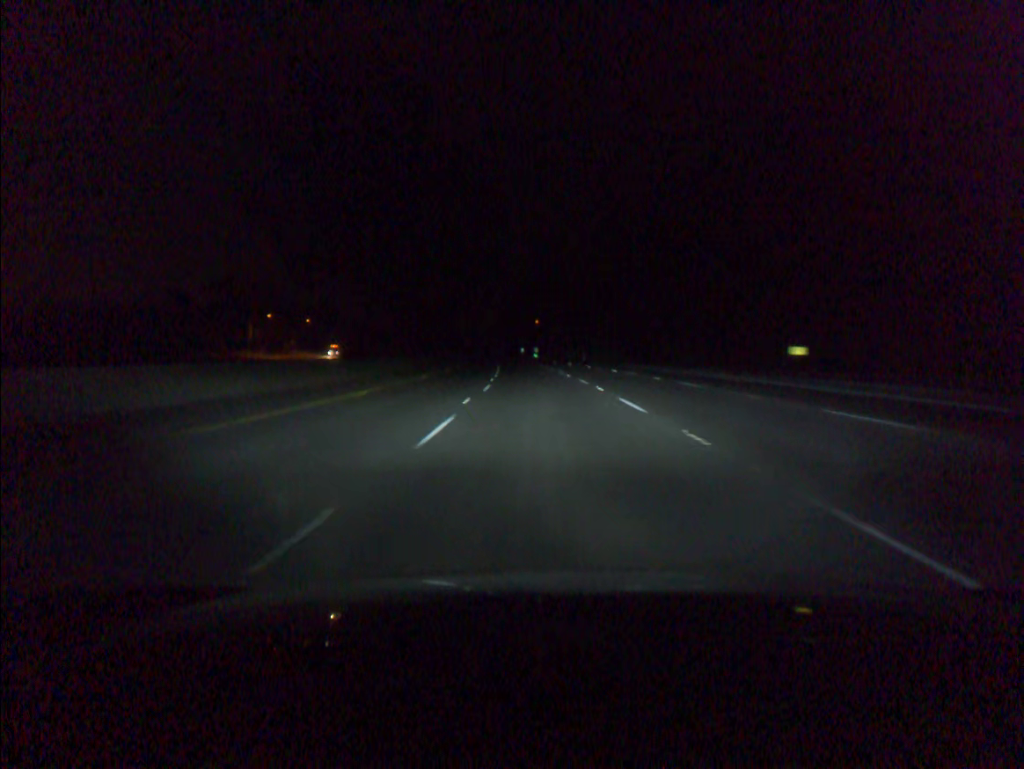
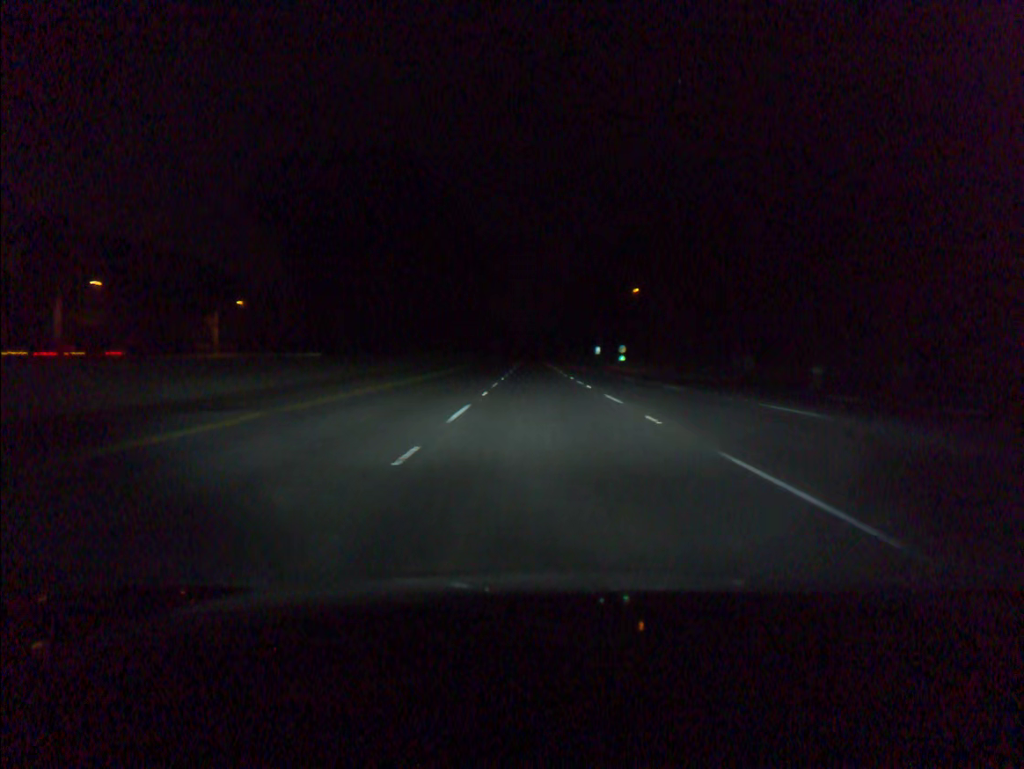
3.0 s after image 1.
(-4.4, +98.1) m; -5°
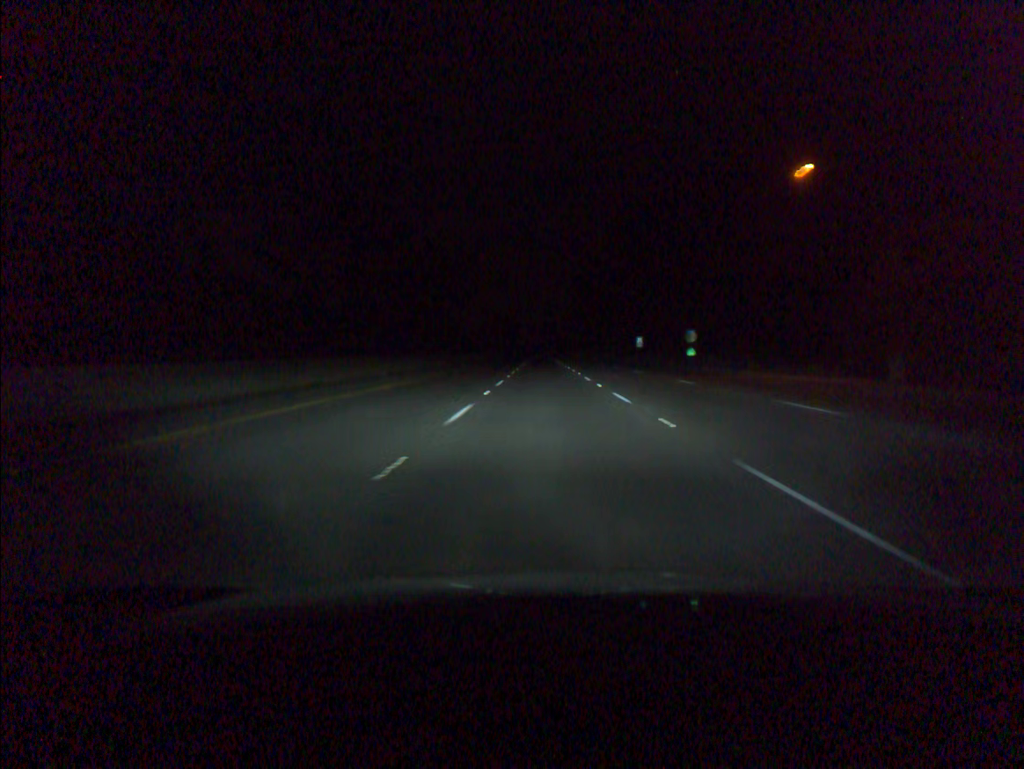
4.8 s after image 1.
(-0.6, +58.9) m; -1°
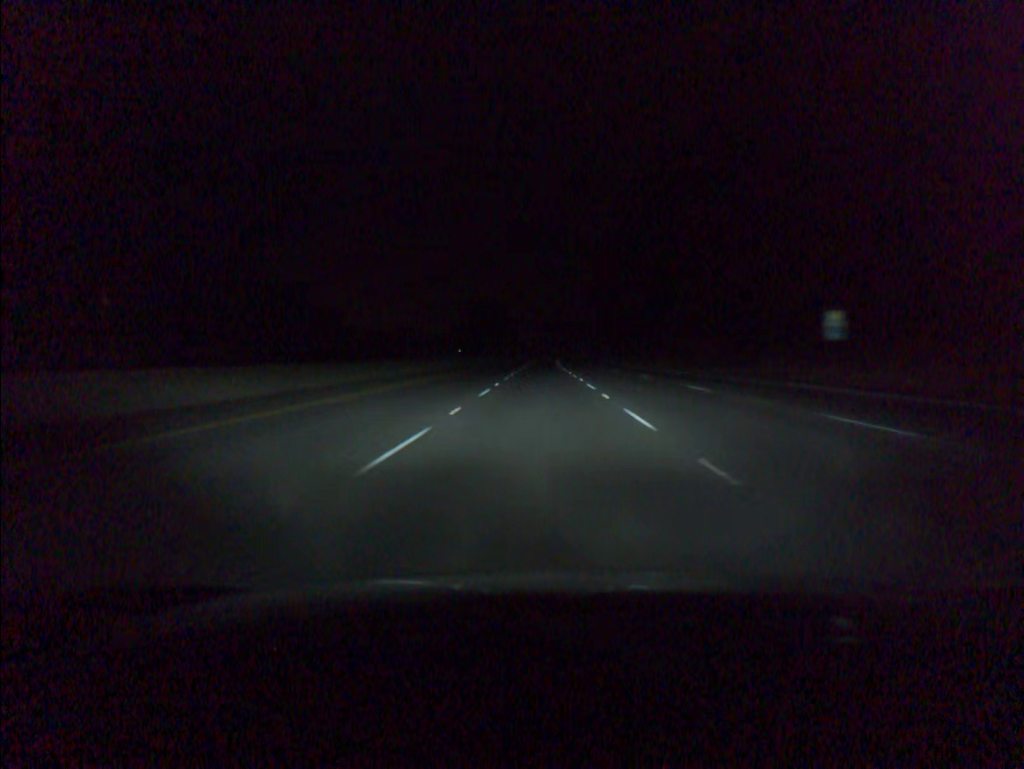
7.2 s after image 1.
(0.0, +78.6) m; 0°
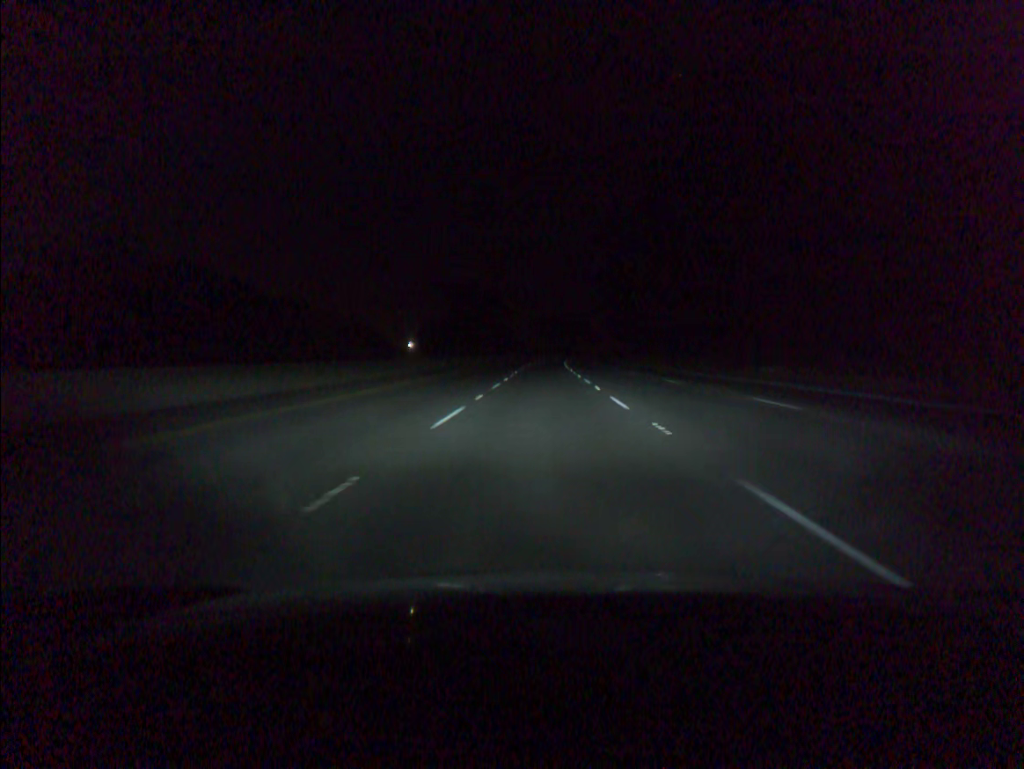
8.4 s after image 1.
(-0.1, +39.2) m; 0°
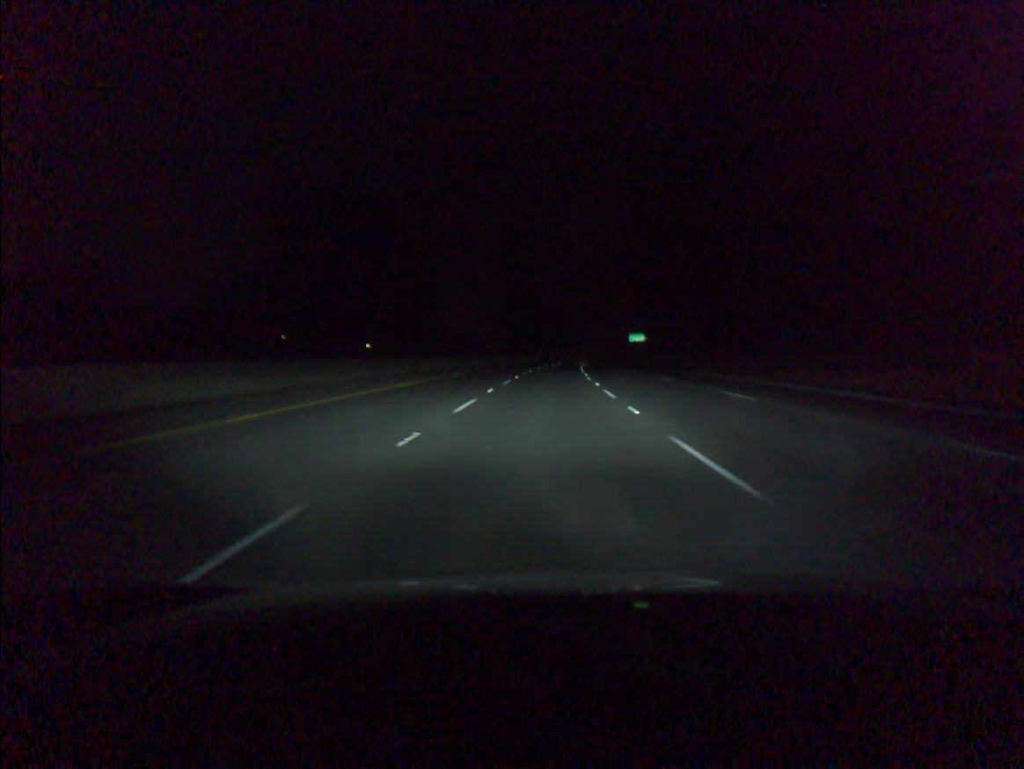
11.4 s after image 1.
(+1.0, +98.0) m; +2°
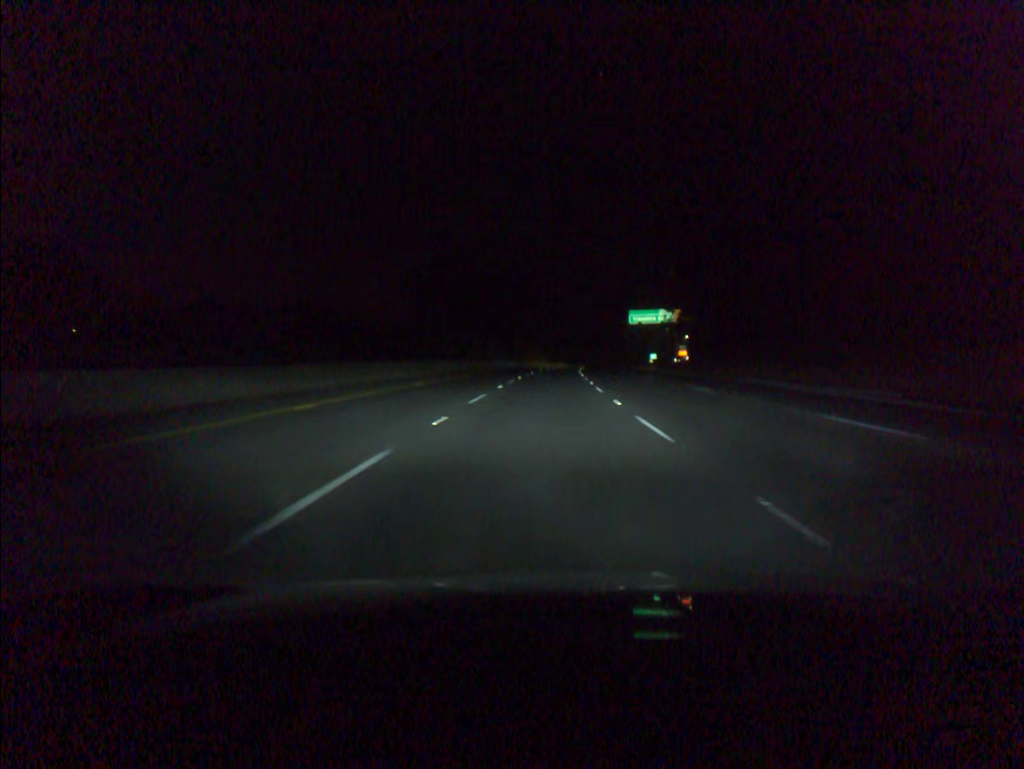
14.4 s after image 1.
(+3.3, +97.9) m; +4°
